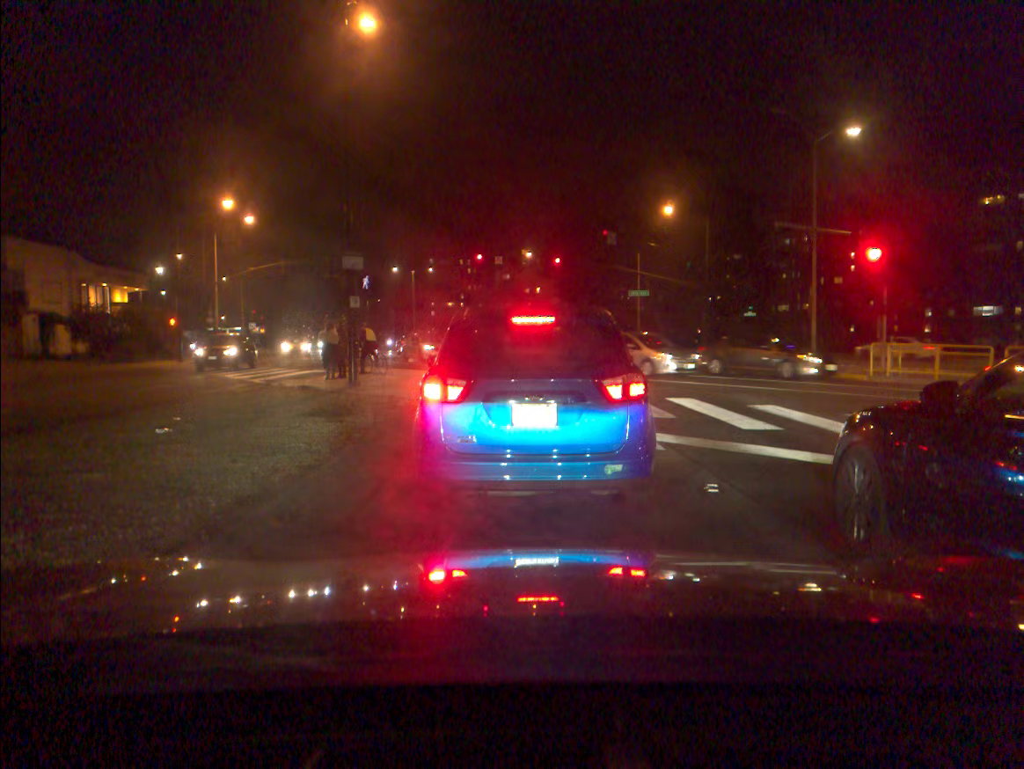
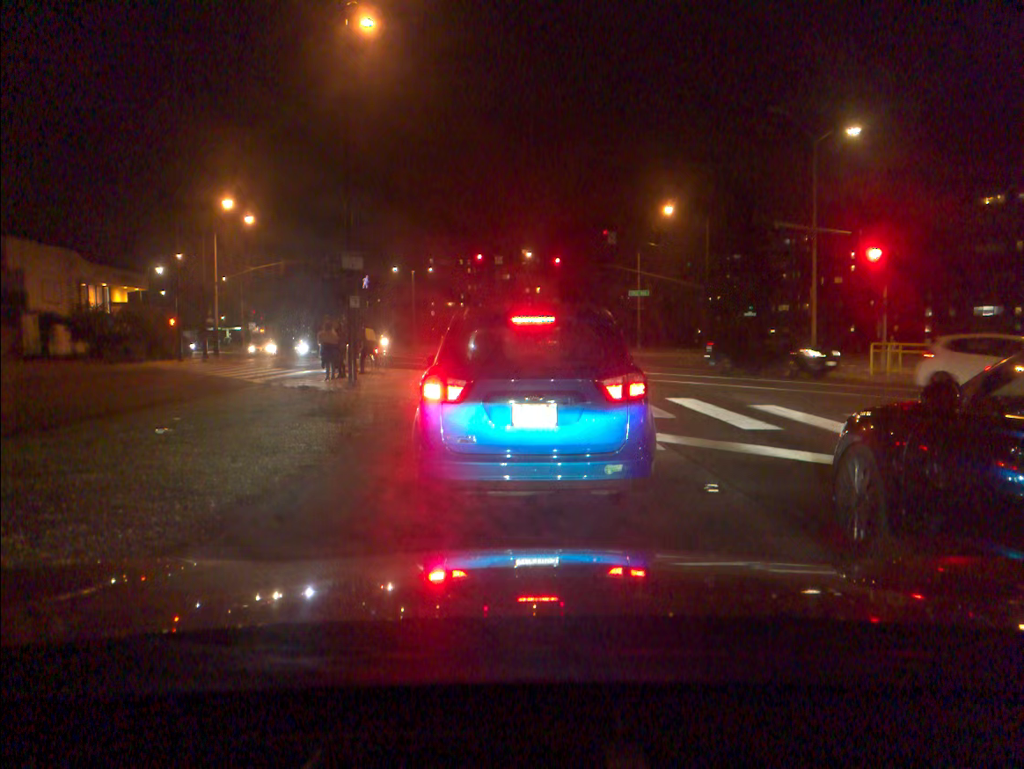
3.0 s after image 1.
(0.0, 0.0) m; 0°
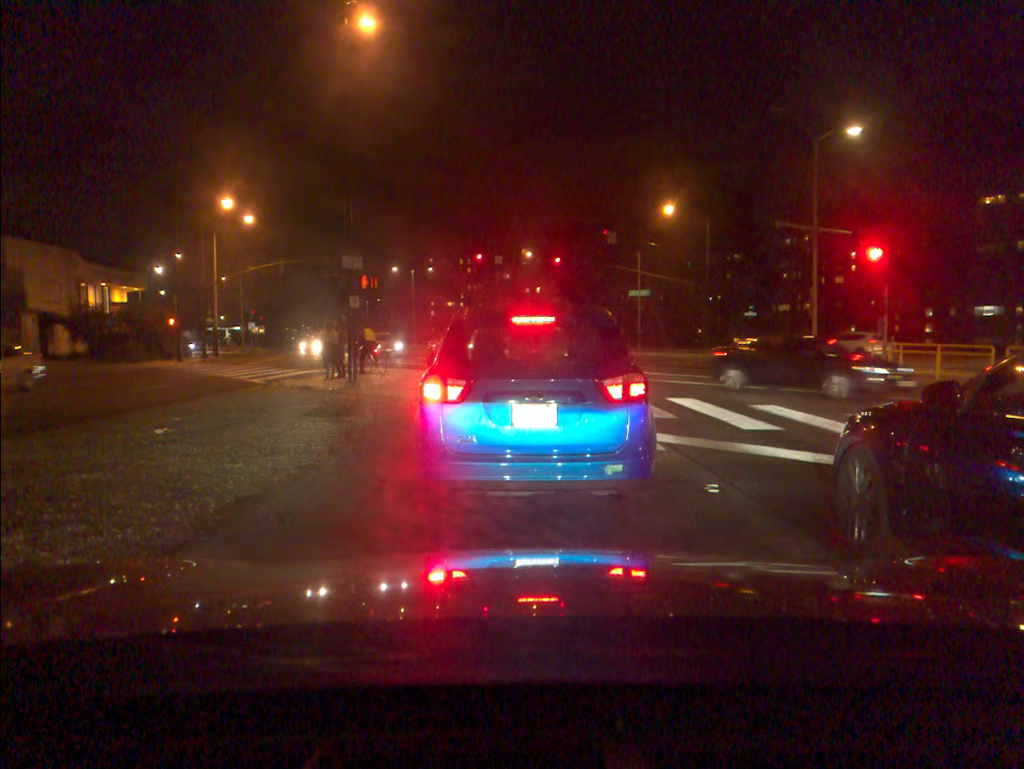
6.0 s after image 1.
(0.0, 0.0) m; 0°
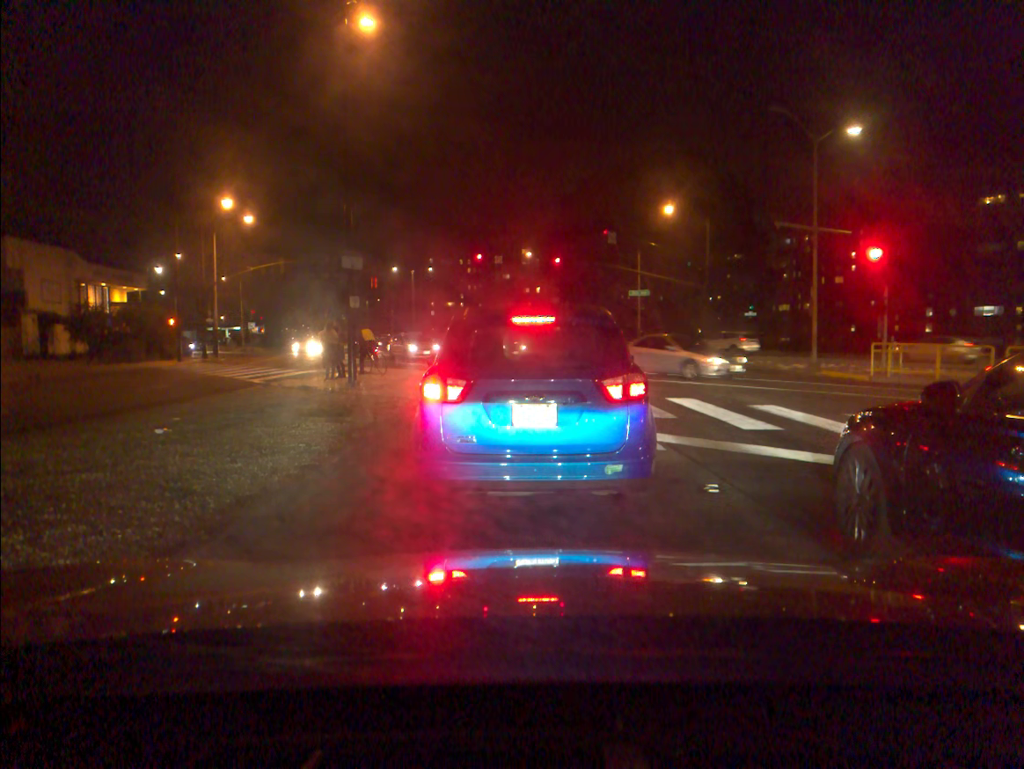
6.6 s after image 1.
(0.0, 0.0) m; 0°
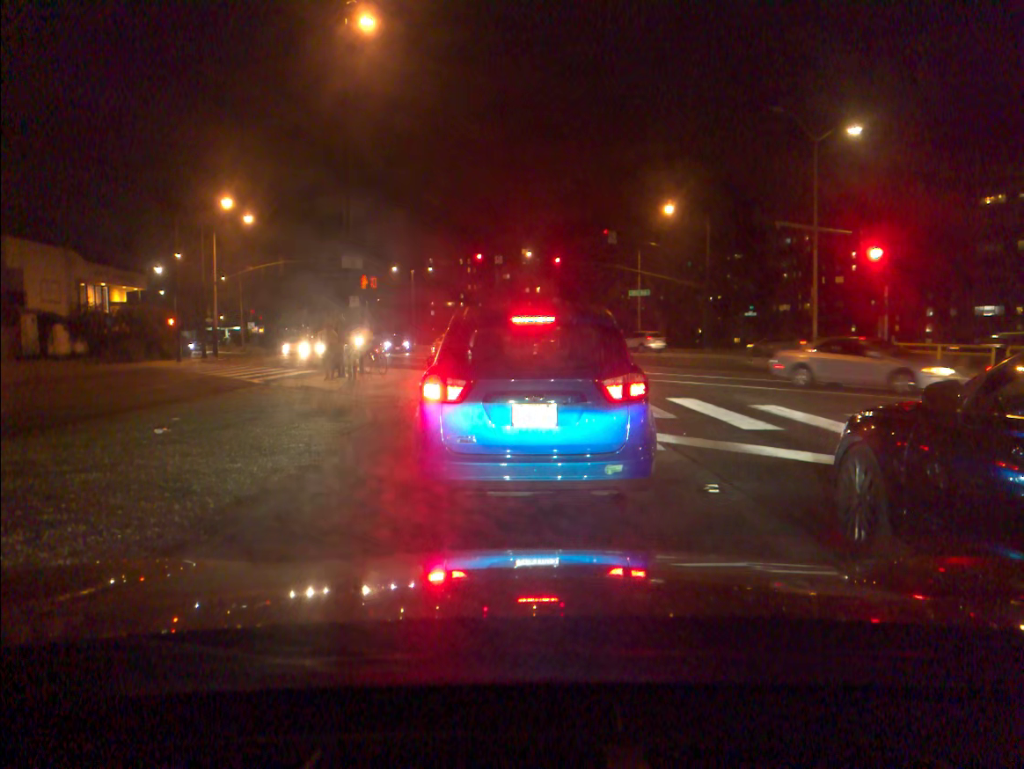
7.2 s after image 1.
(0.0, 0.0) m; 0°
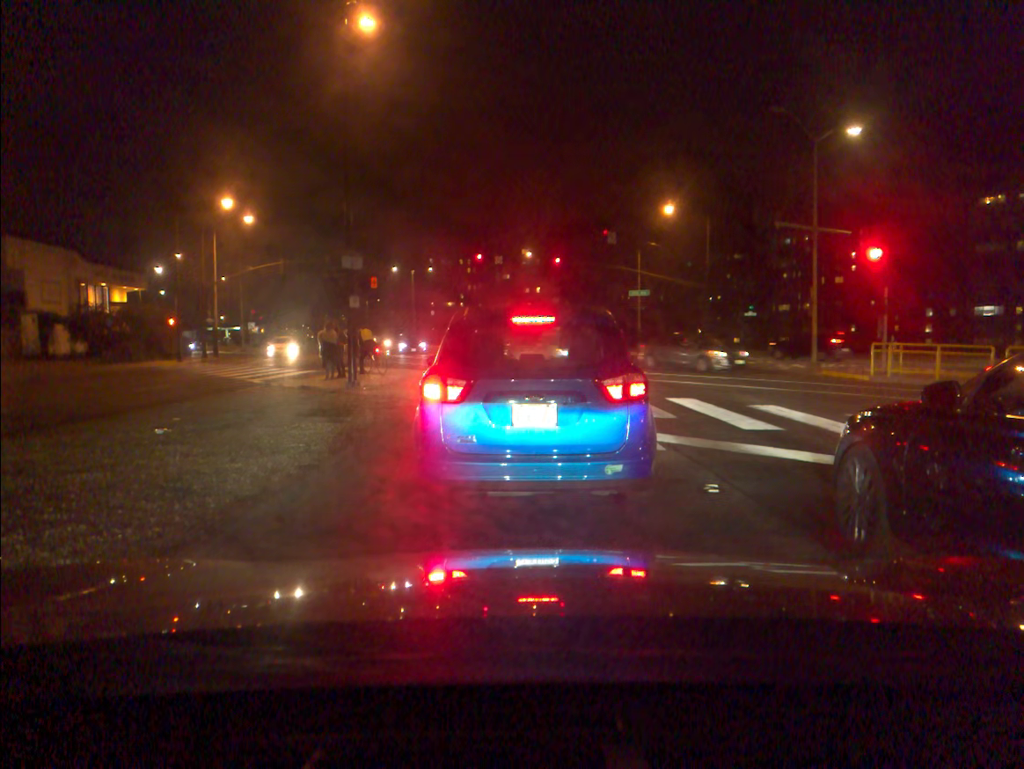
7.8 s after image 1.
(0.0, 0.0) m; 0°
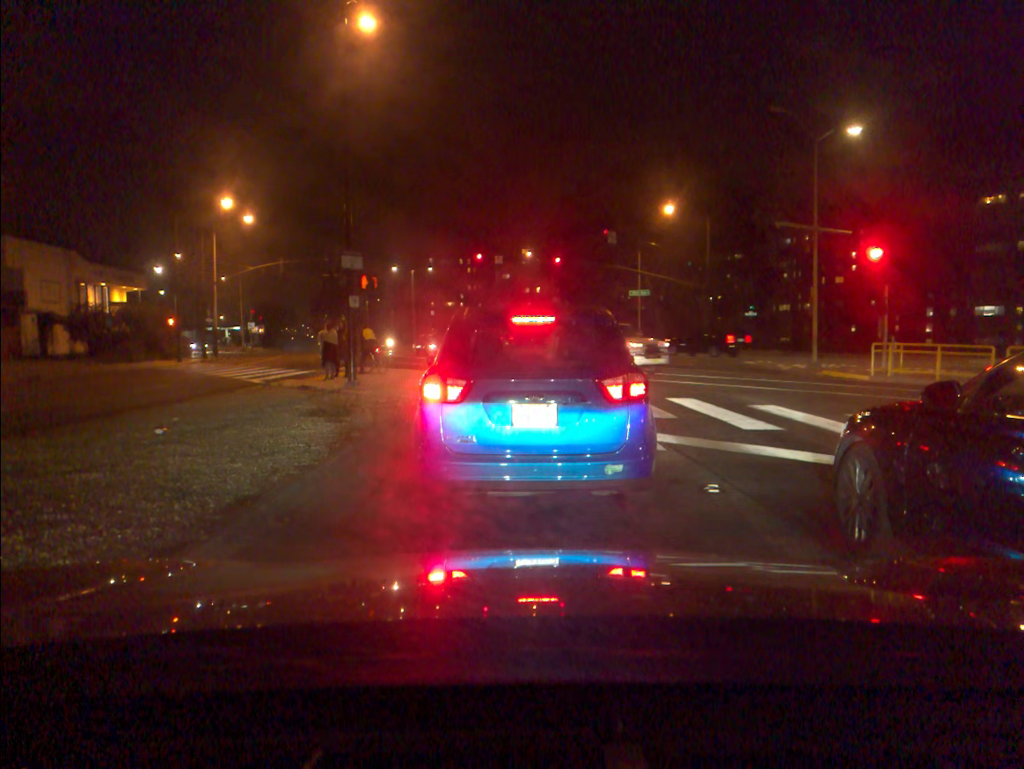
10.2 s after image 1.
(0.0, 0.0) m; 0°
